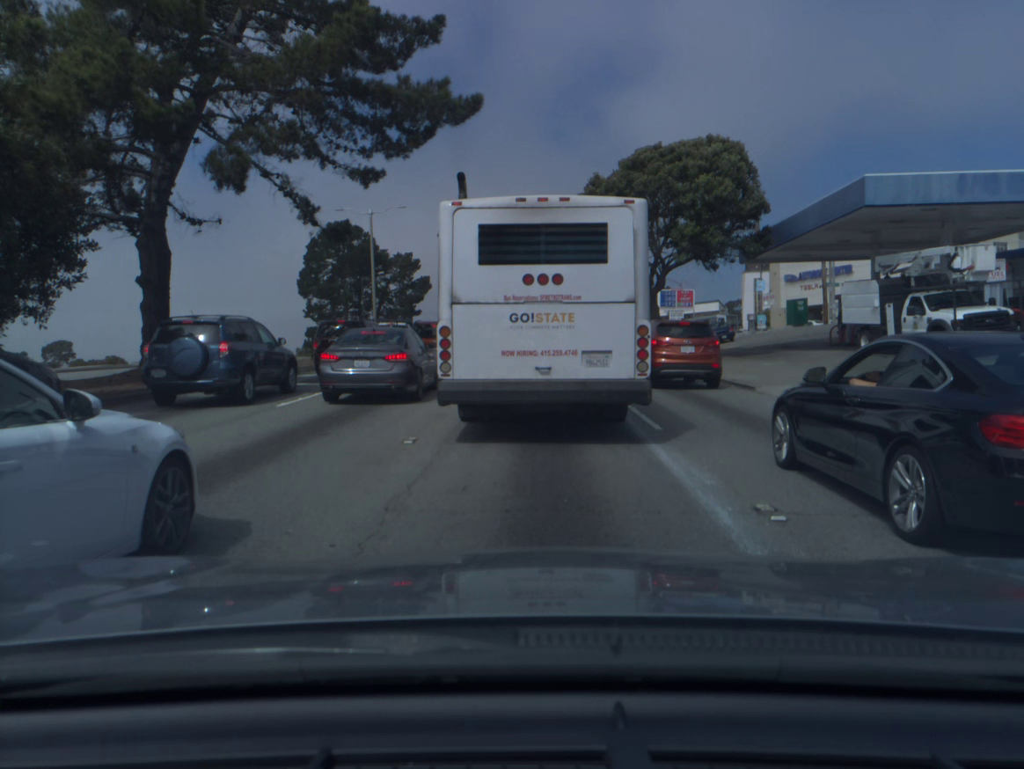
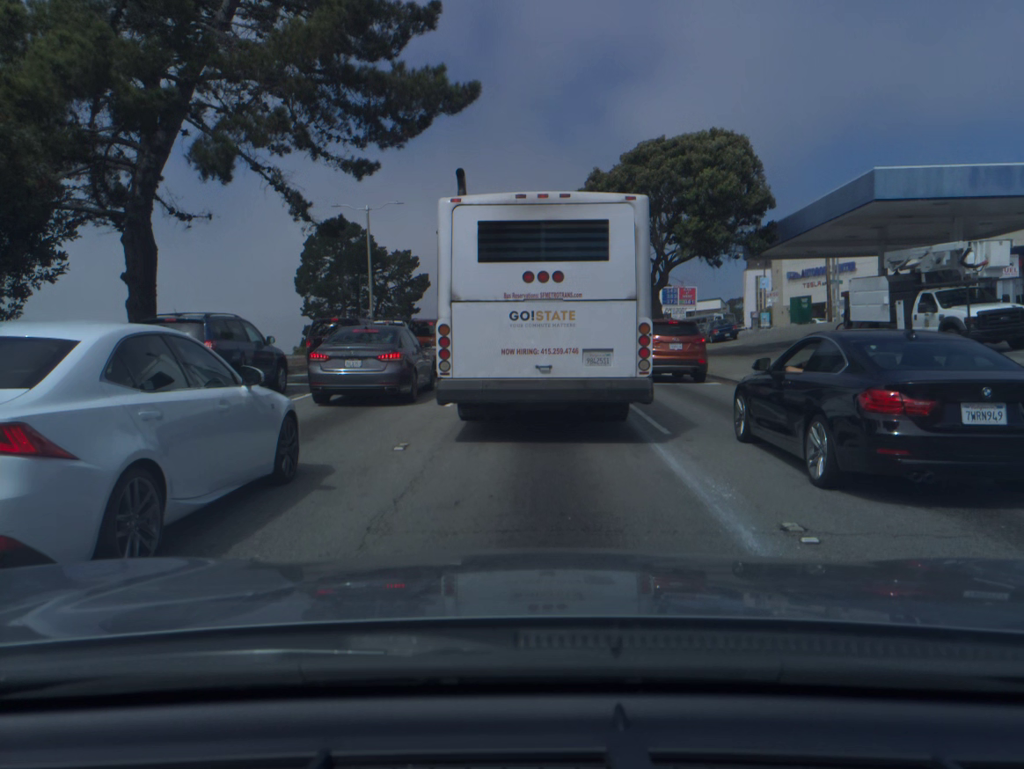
(0.0, +0.7) m; 0°
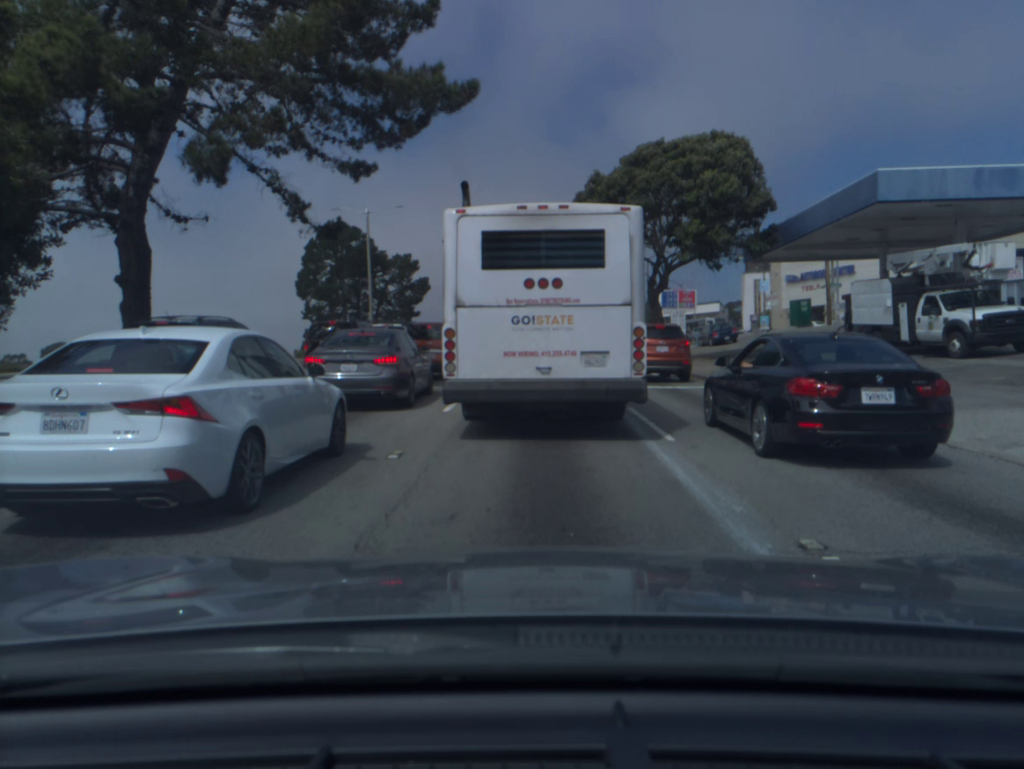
(0.0, +0.4) m; 0°
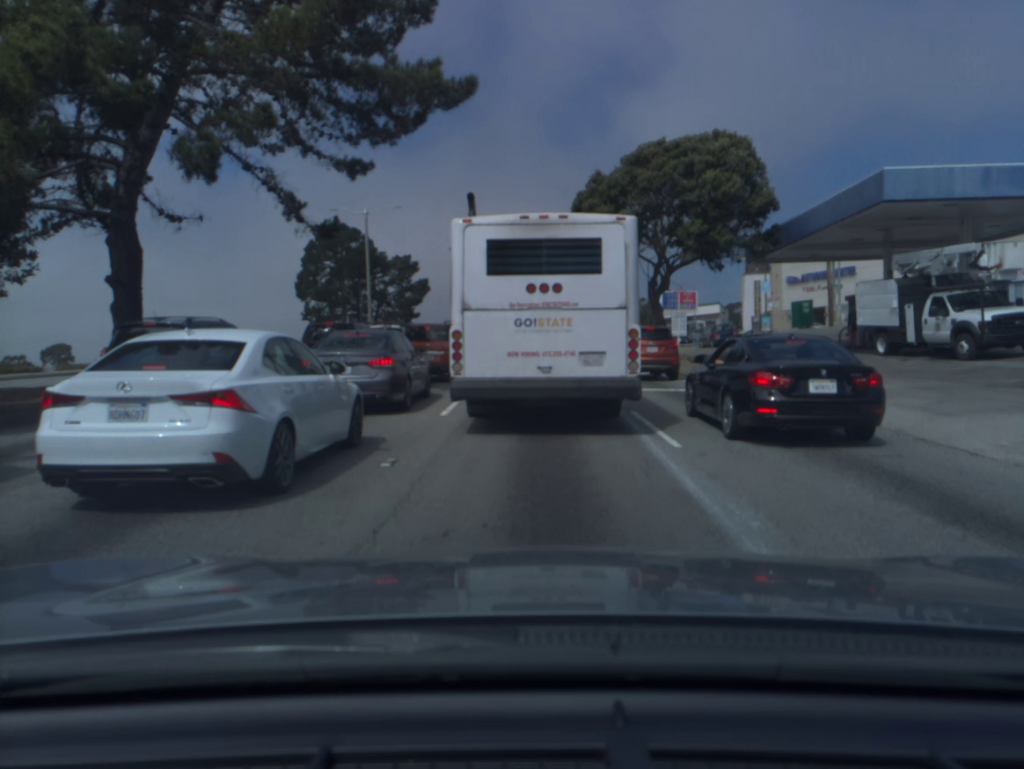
(0.0, +0.4) m; 0°
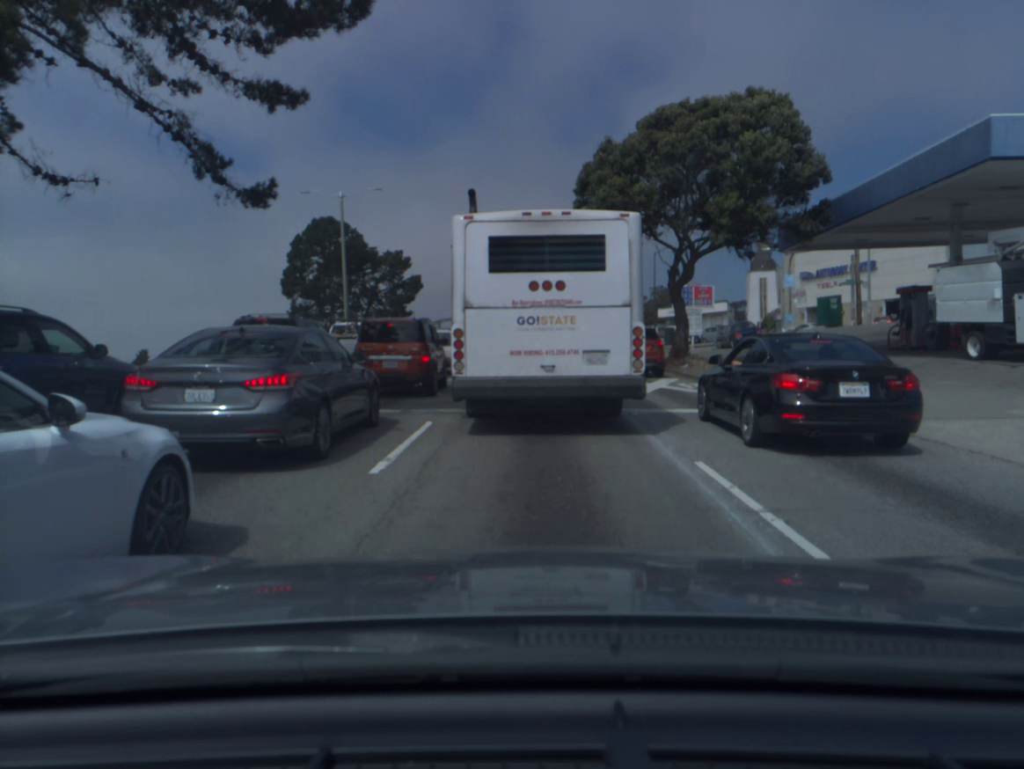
(0.0, +5.6) m; 0°
